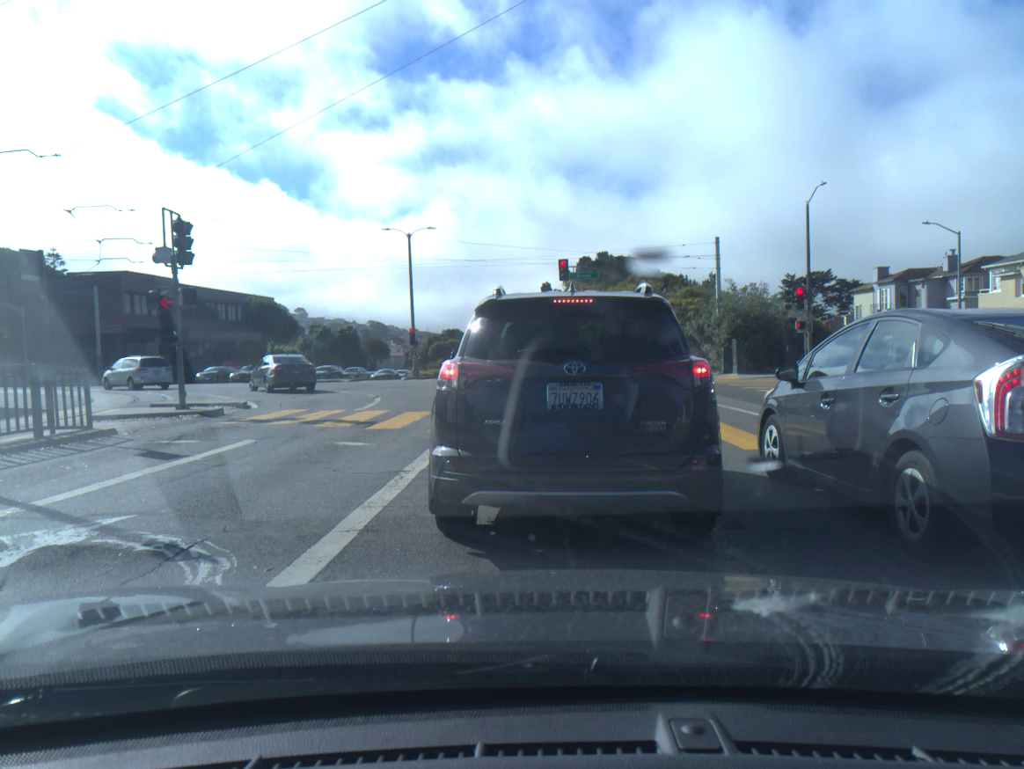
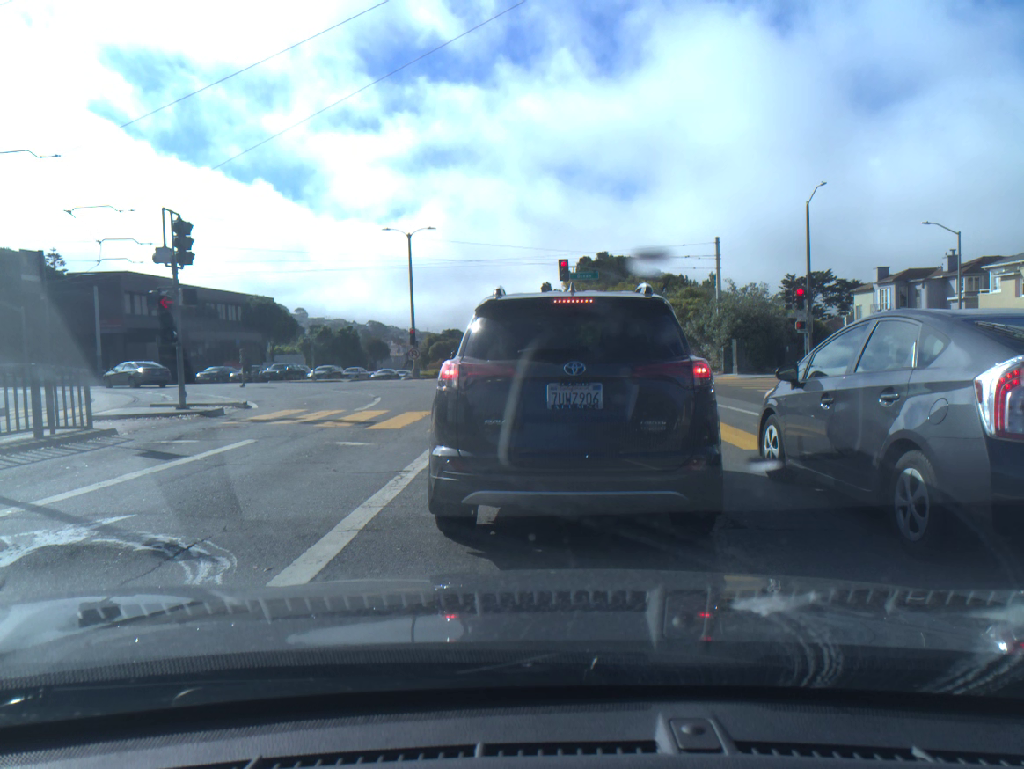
(0.0, 0.0) m; 0°
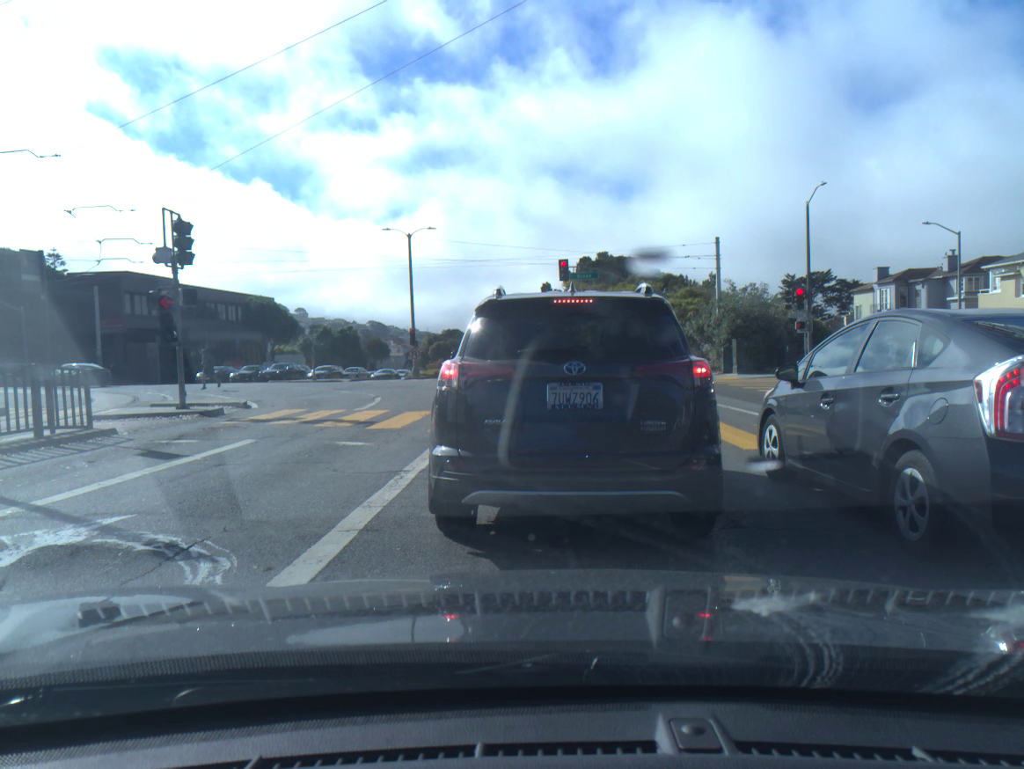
(0.0, 0.0) m; 0°
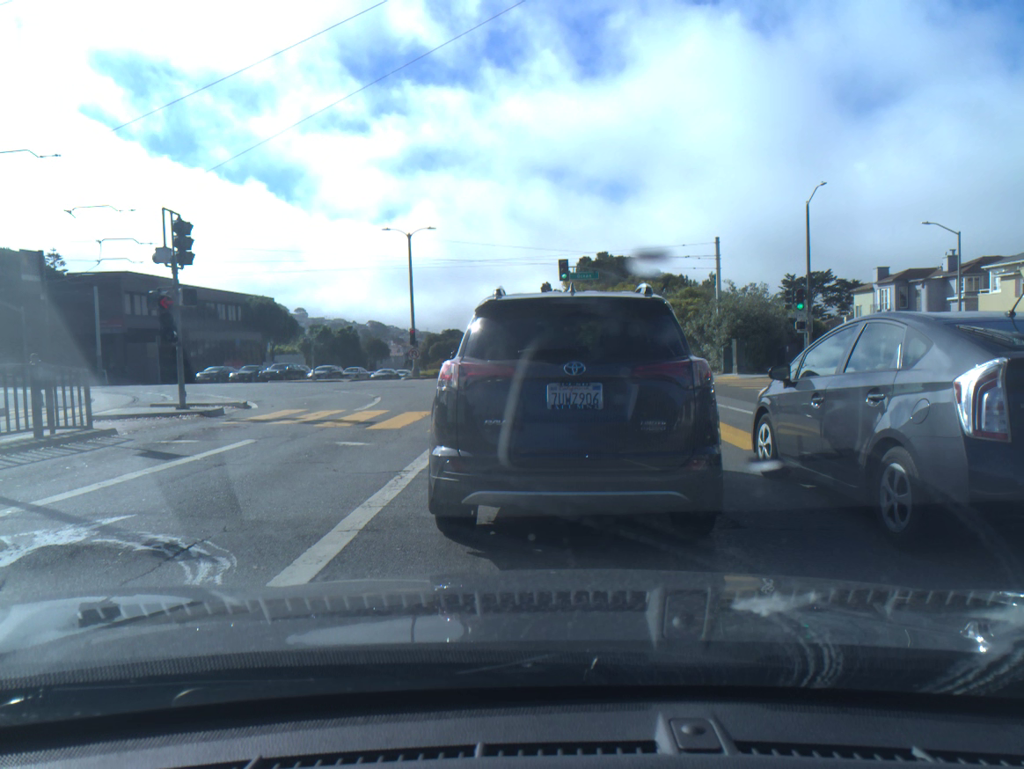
(0.0, 0.0) m; 0°
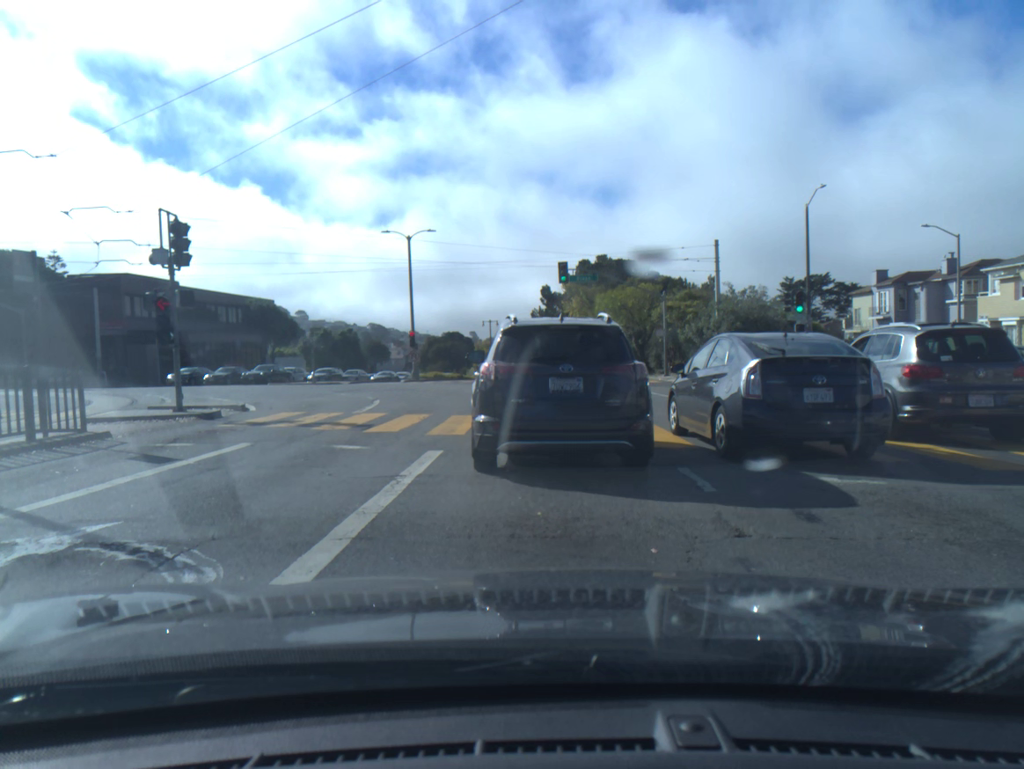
(0.0, +0.2) m; 0°
